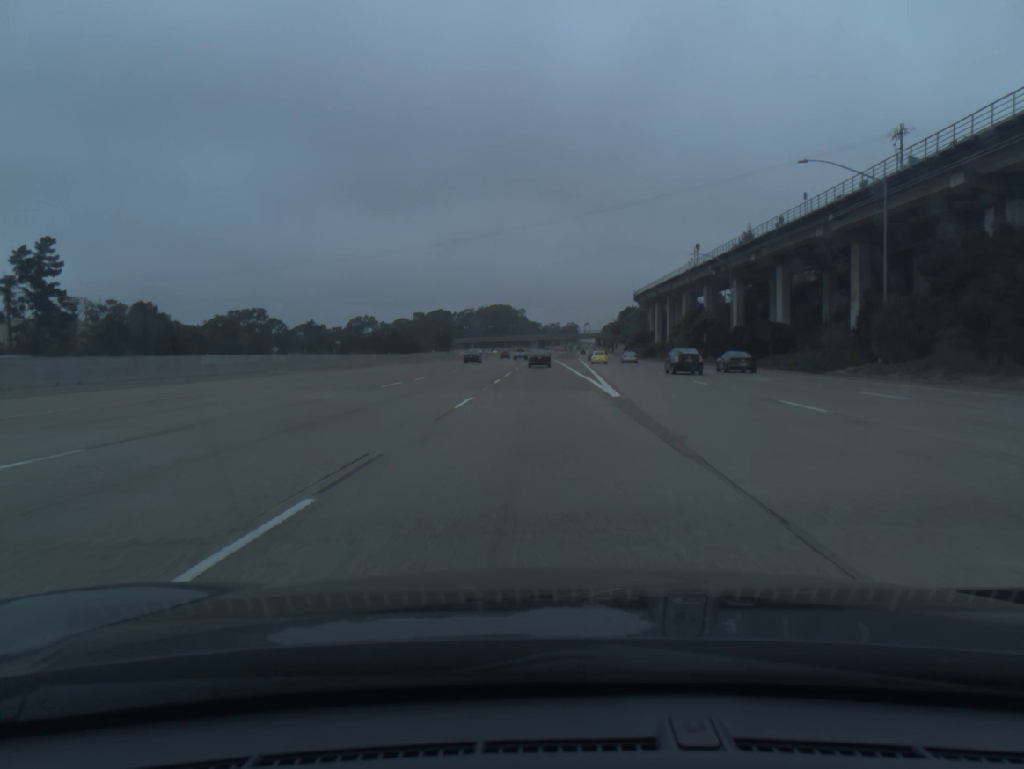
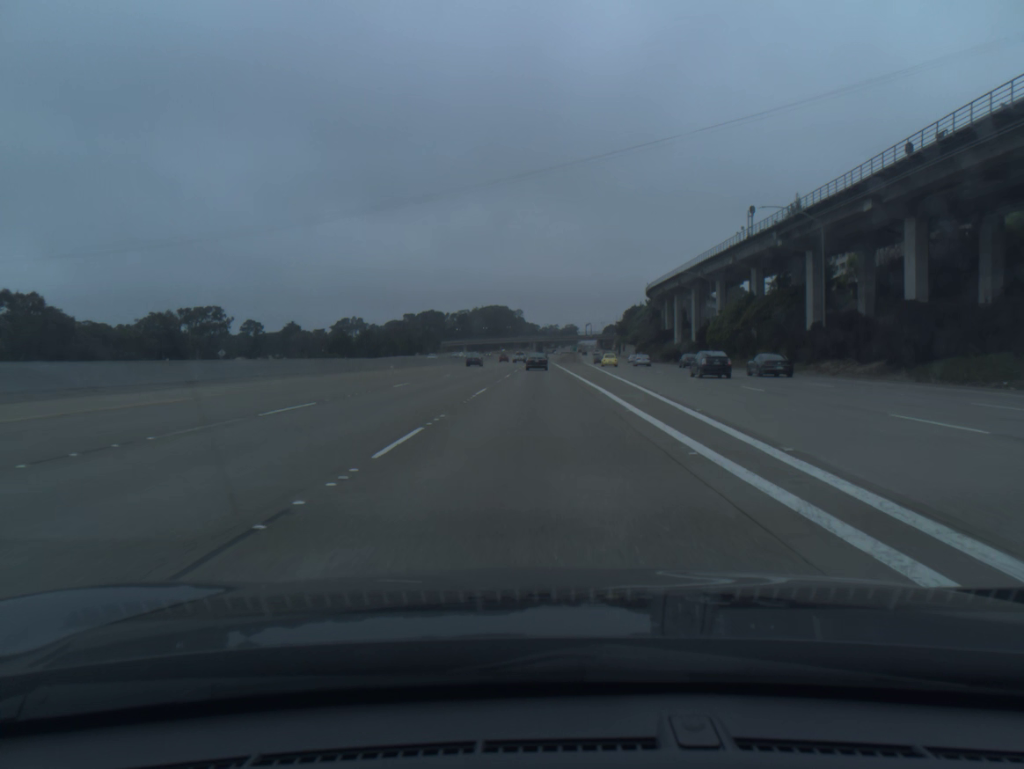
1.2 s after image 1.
(+0.1, +32.7) m; 0°
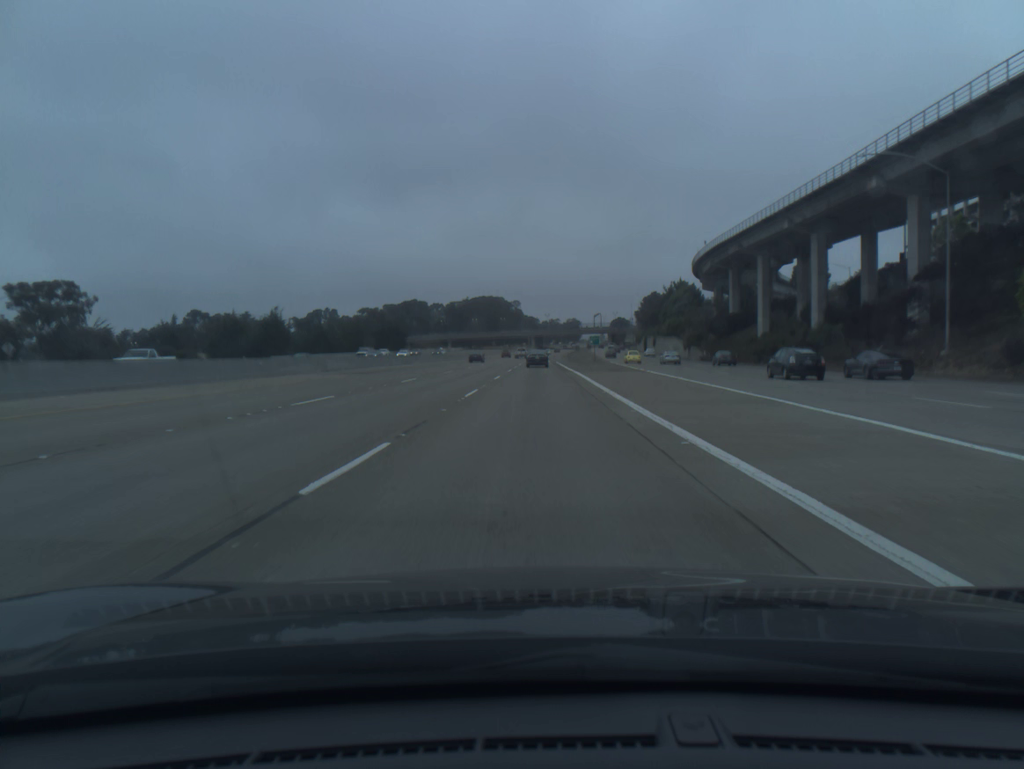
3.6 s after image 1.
(-0.1, +66.6) m; 0°
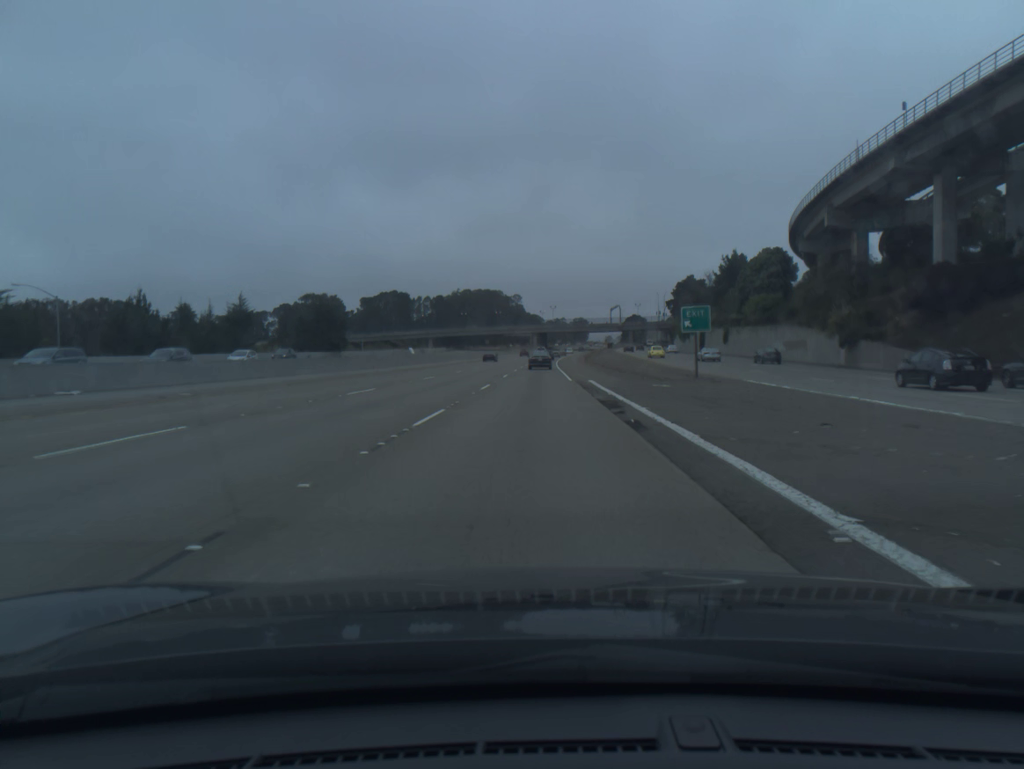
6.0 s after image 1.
(-0.1, +67.3) m; 0°
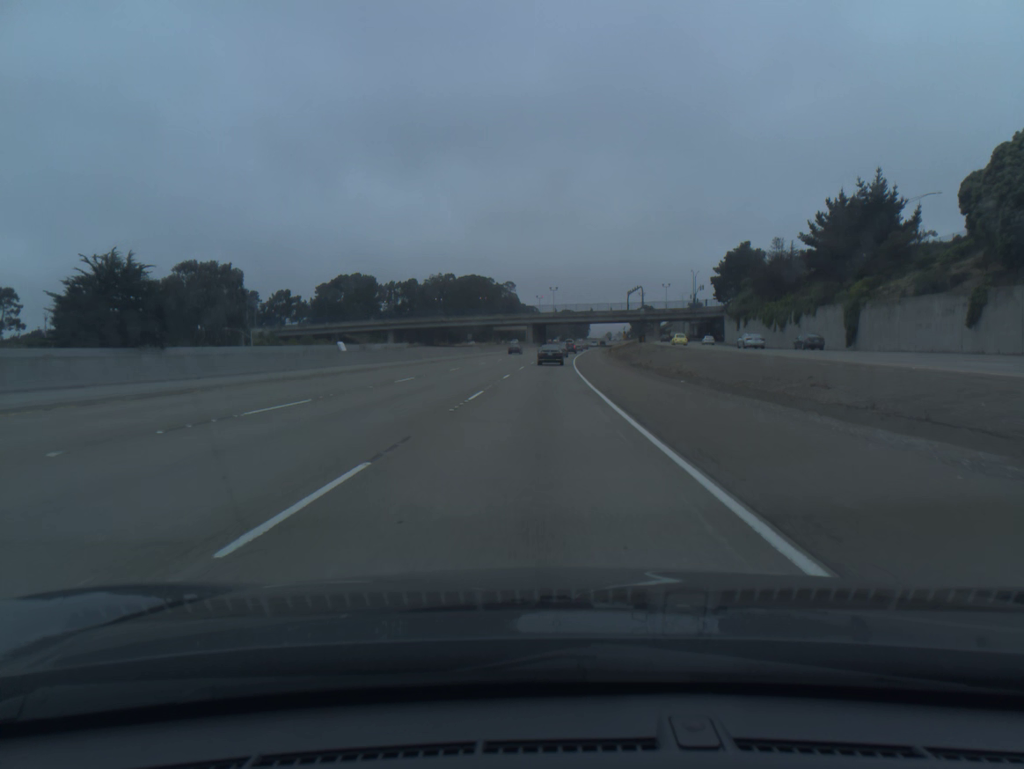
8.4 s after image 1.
(-0.1, +66.4) m; 0°
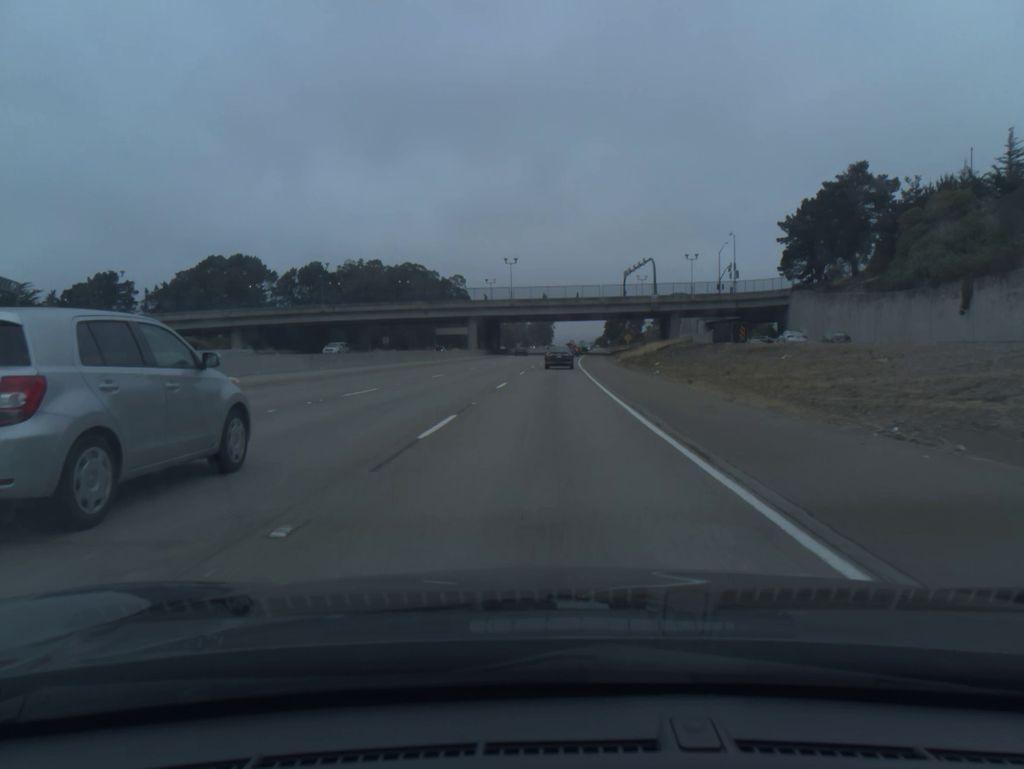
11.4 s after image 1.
(+1.6, +80.4) m; +3°
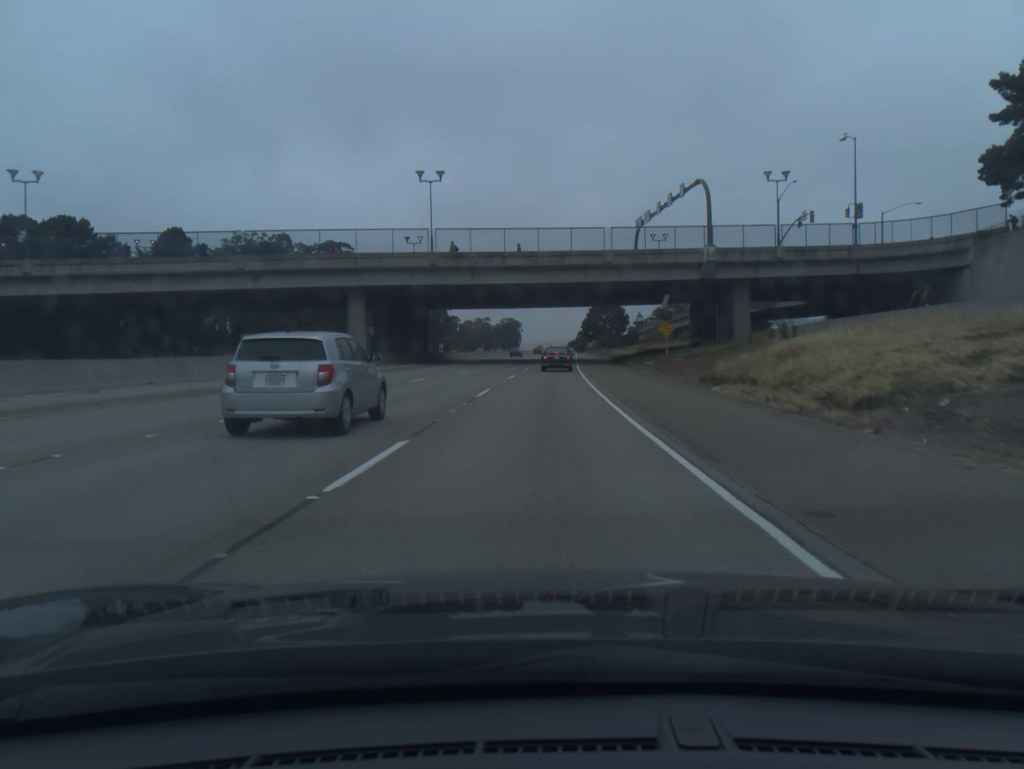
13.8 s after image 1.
(+1.4, +62.0) m; +2°
